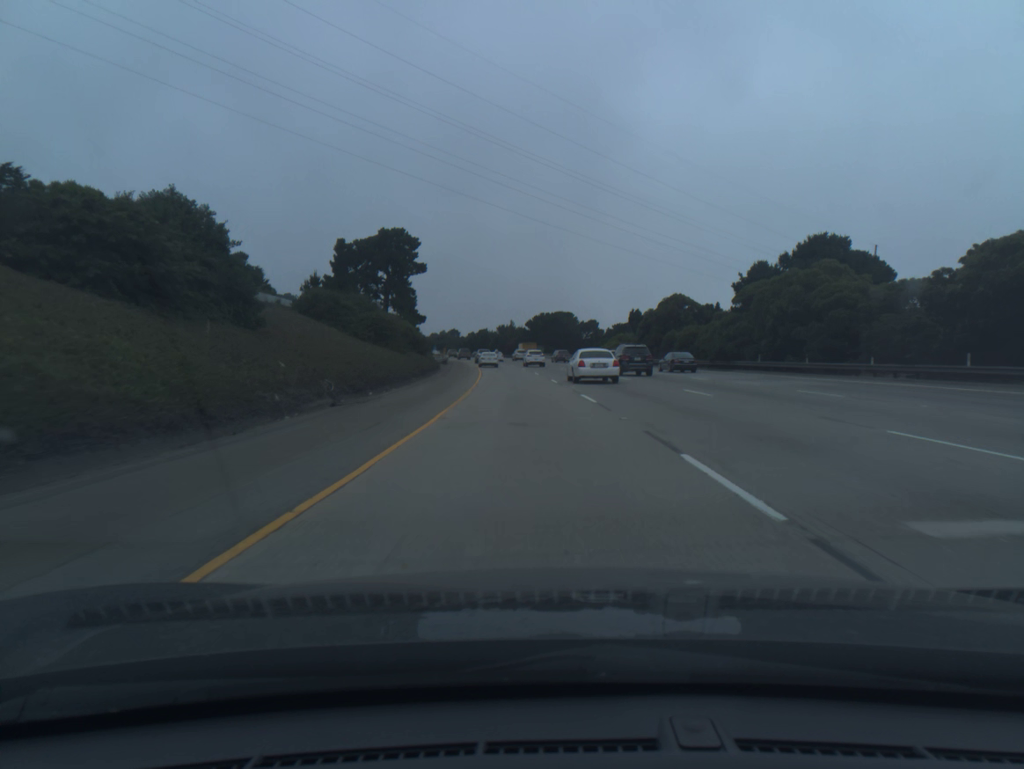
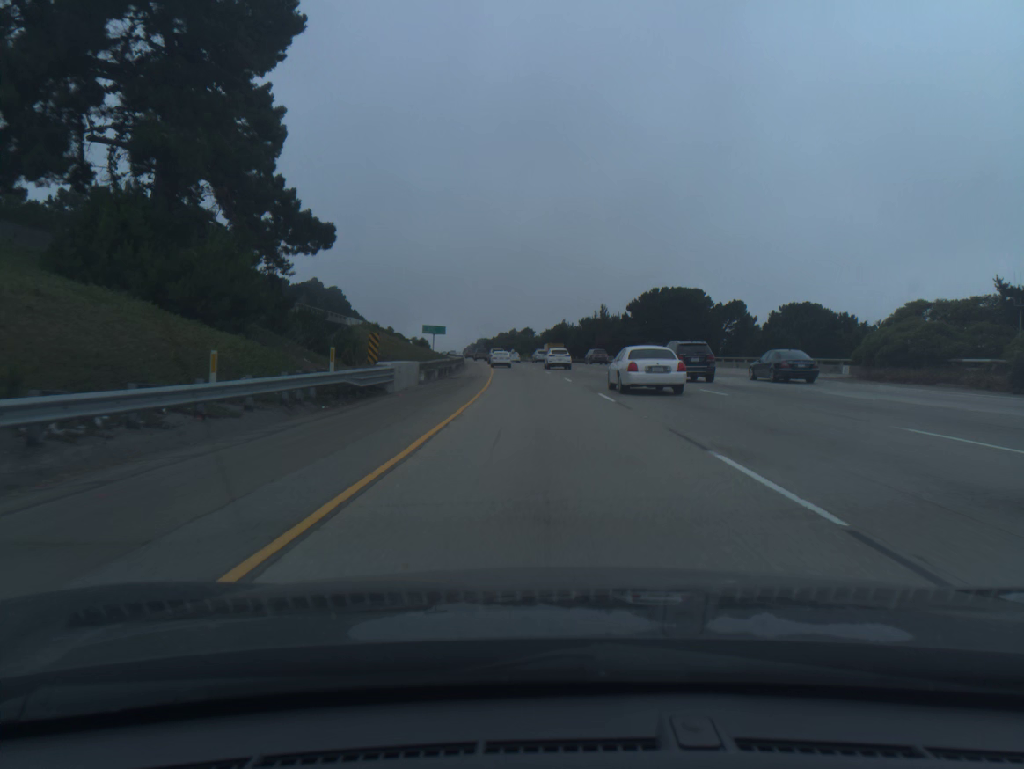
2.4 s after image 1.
(-4.1, +72.5) m; -6°
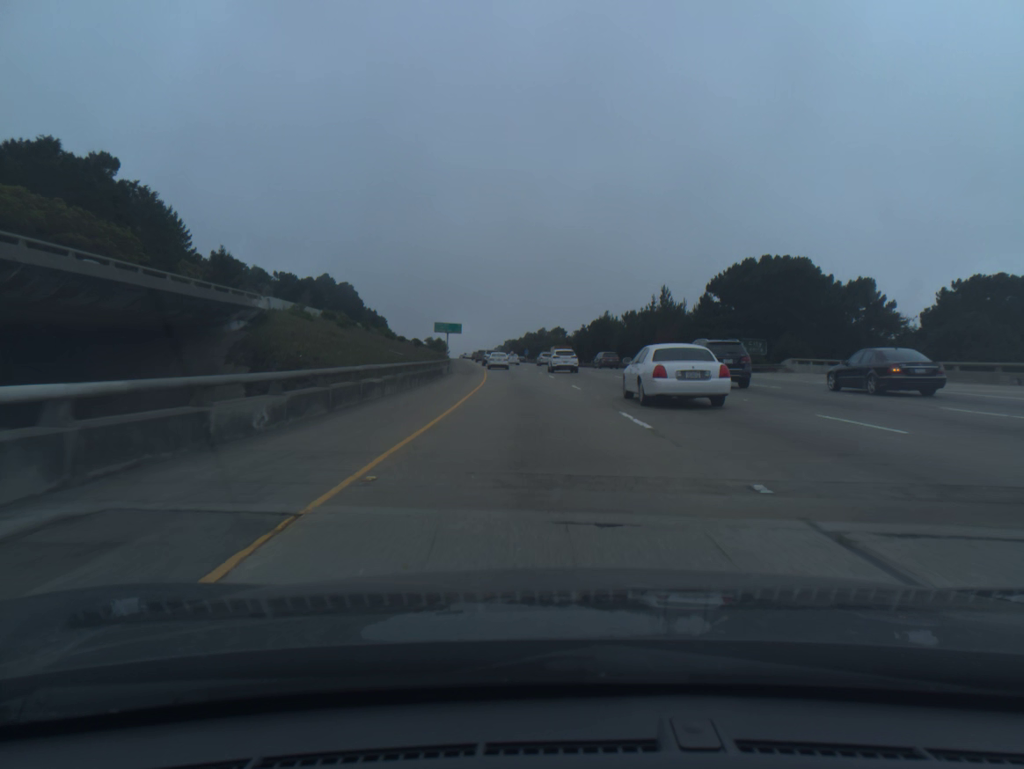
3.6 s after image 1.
(-0.6, +36.4) m; -2°
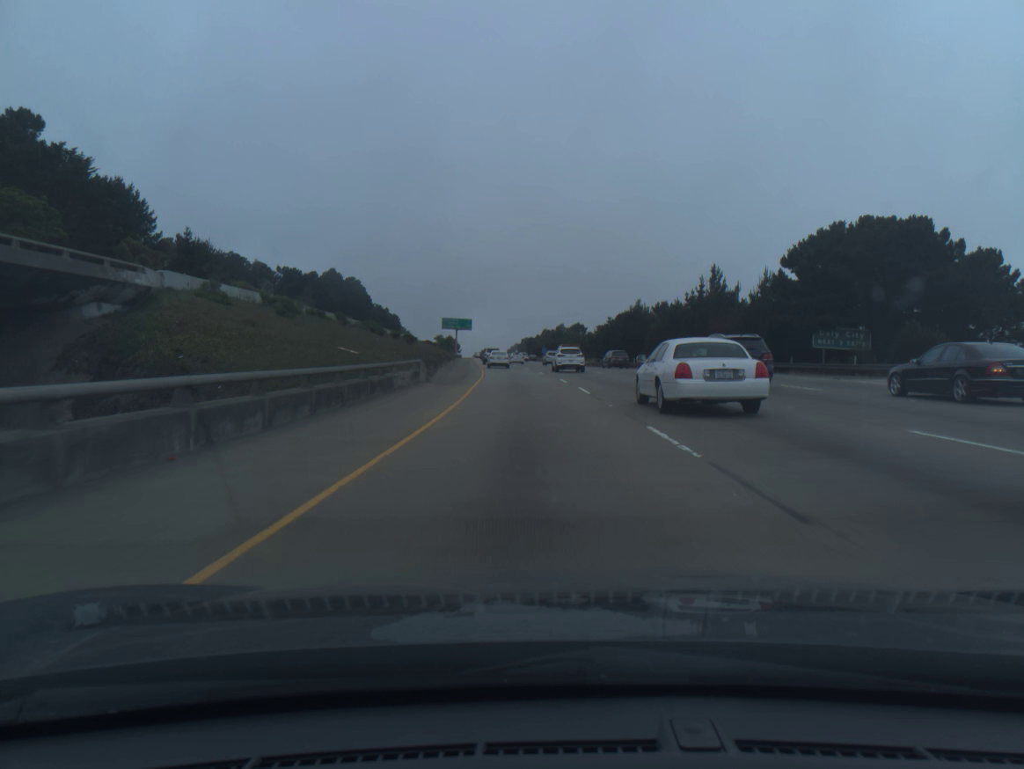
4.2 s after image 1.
(-0.2, +18.3) m; -1°
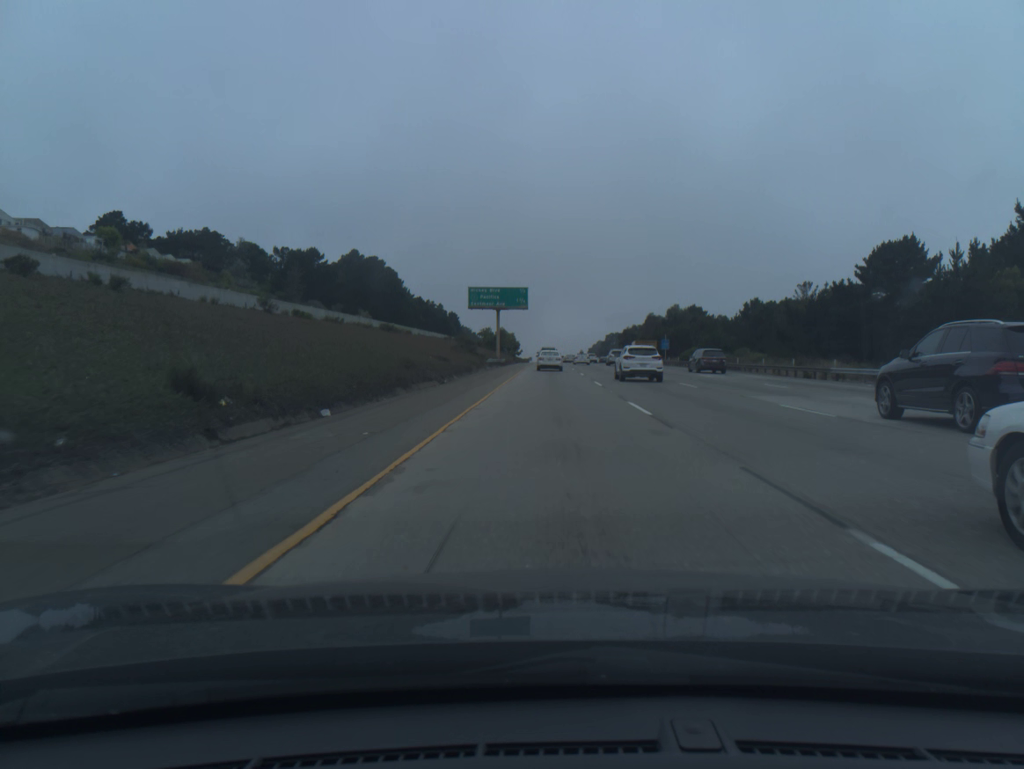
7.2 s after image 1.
(-5.6, +89.4) m; -6°
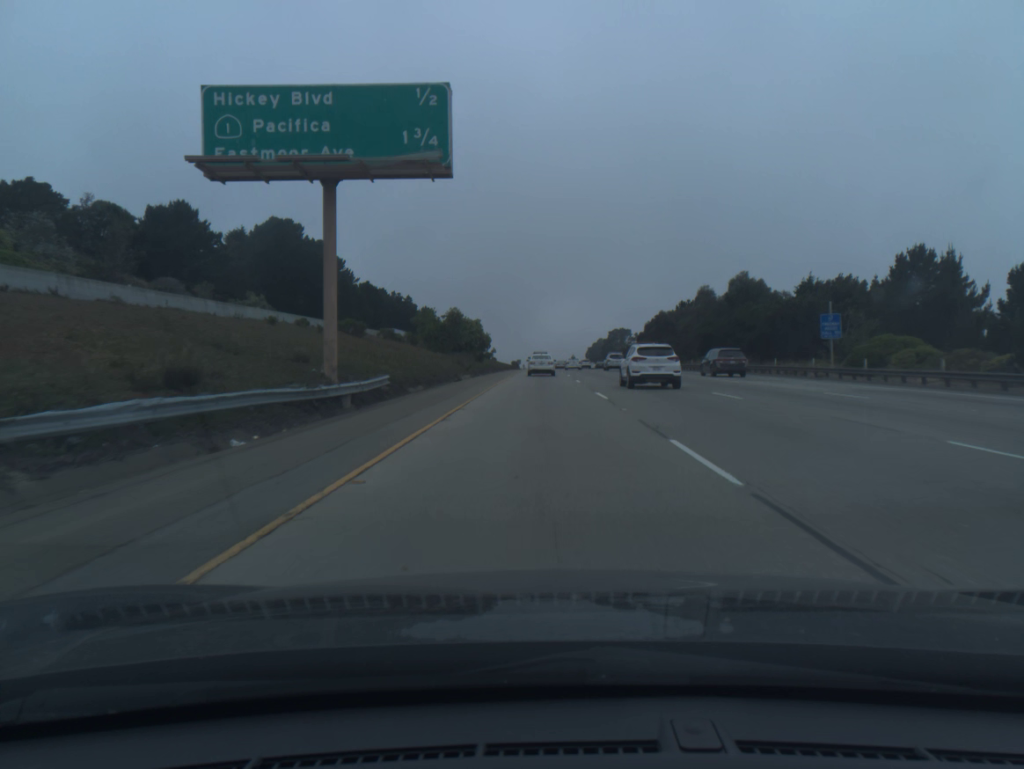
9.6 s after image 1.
(+0.6, +67.2) m; 0°
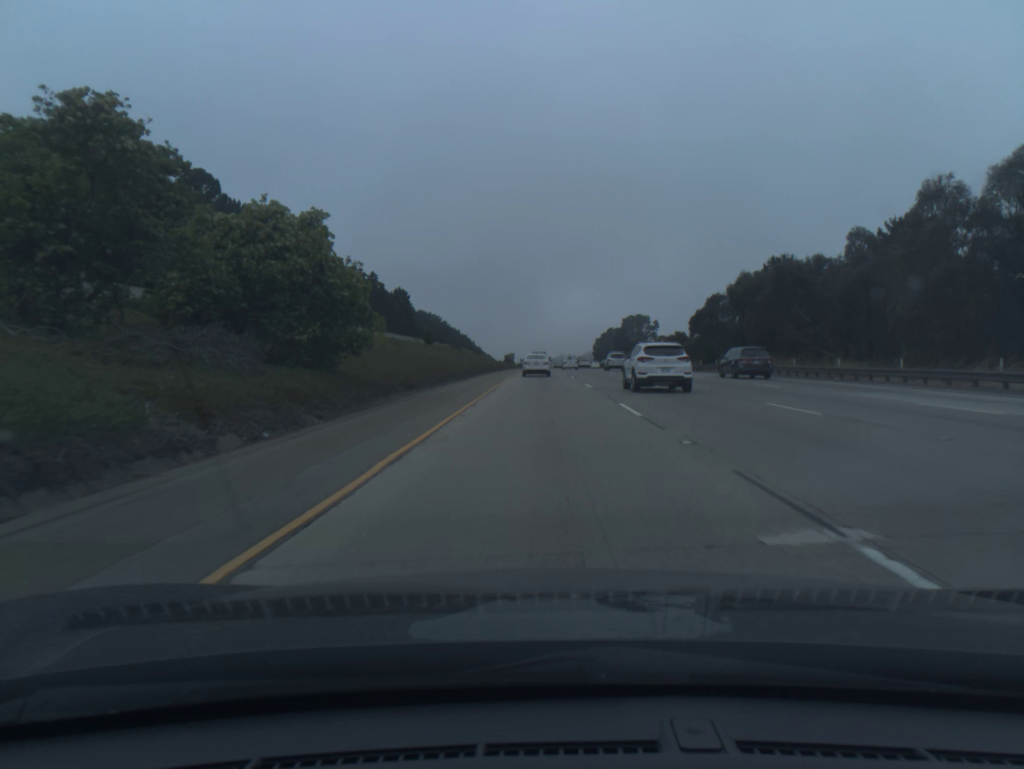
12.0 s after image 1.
(-0.2, +64.6) m; 0°
